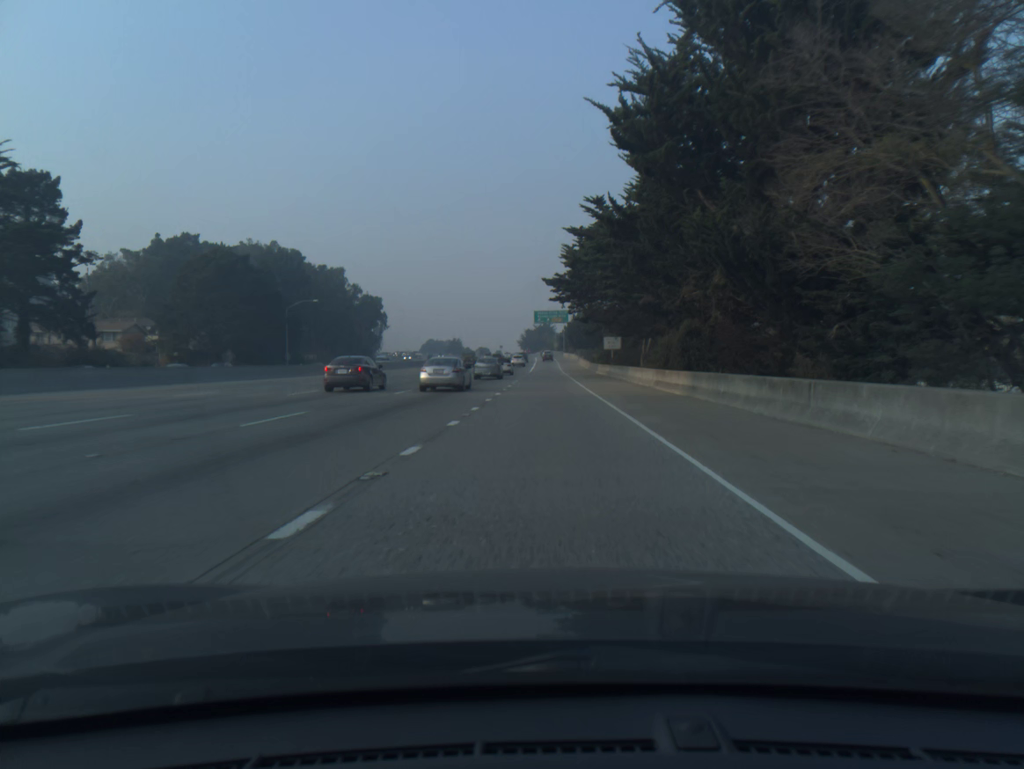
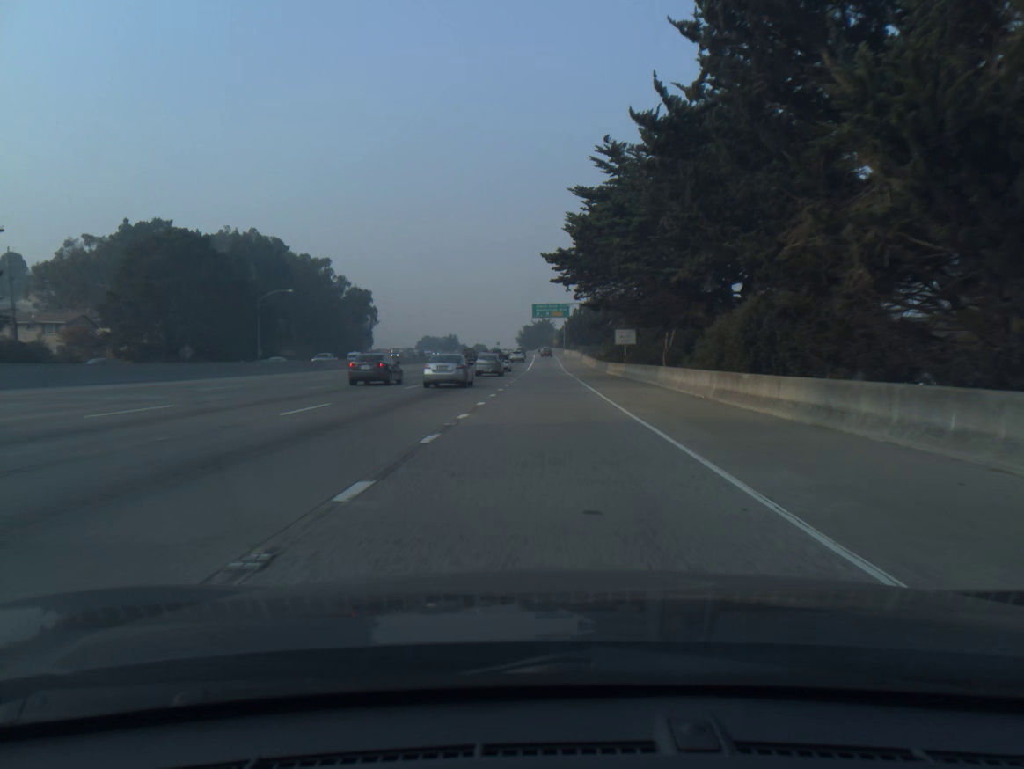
(0.0, +12.5) m; 0°
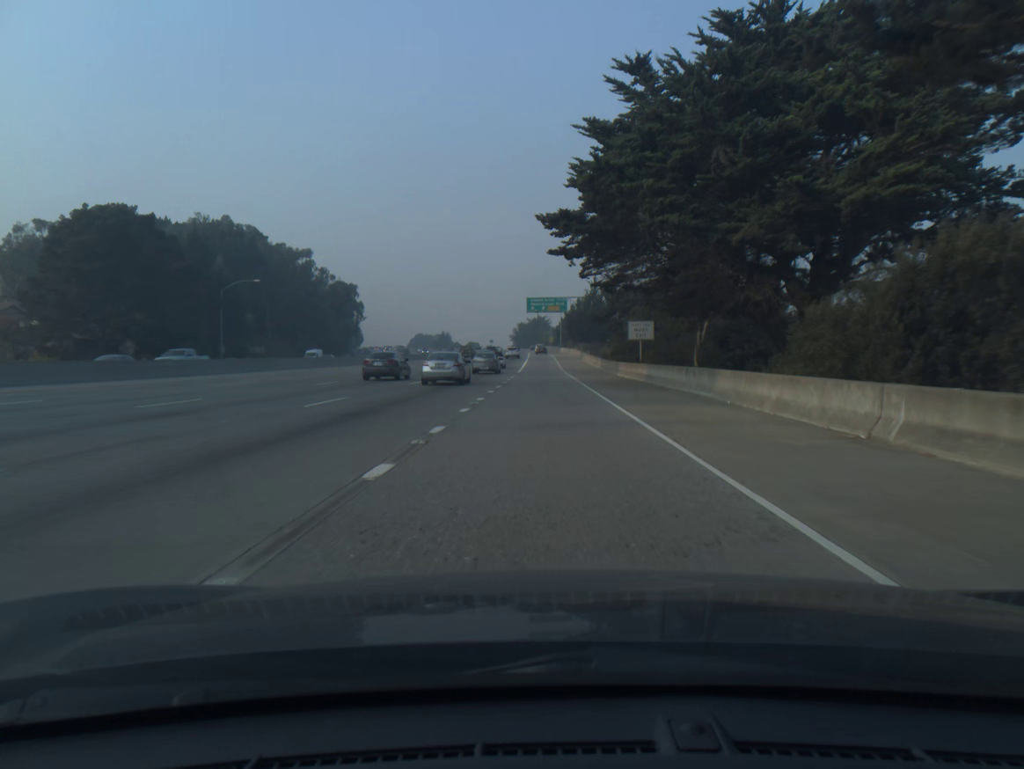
(0.0, +12.5) m; 0°
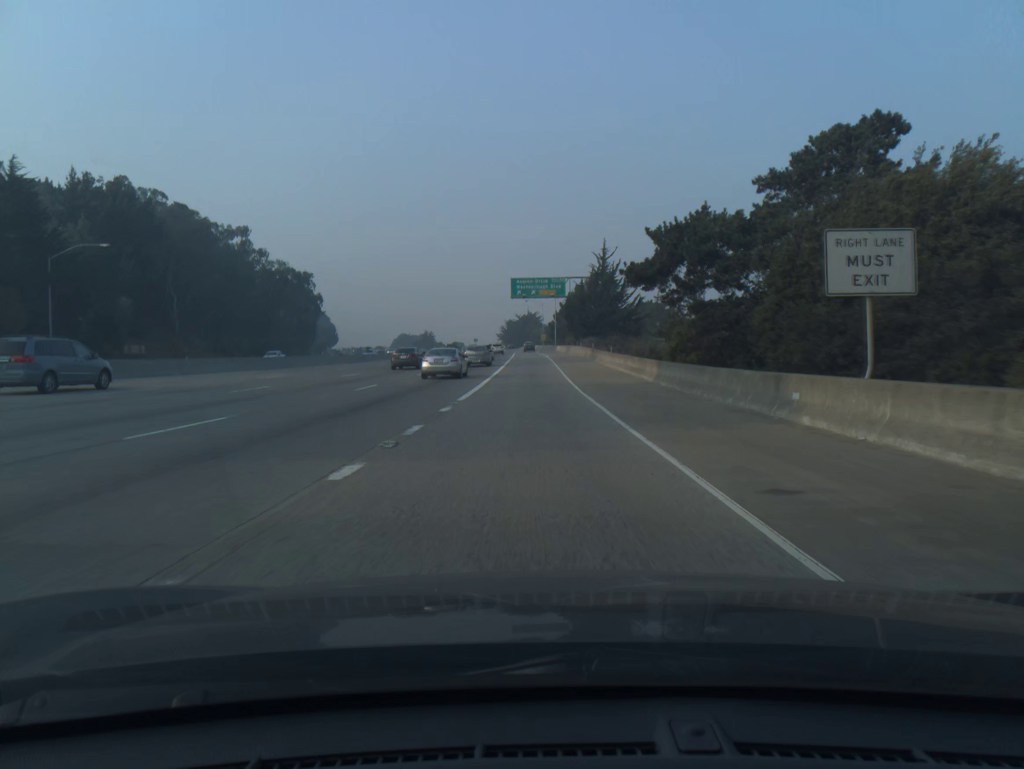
(+0.3, +36.7) m; +1°
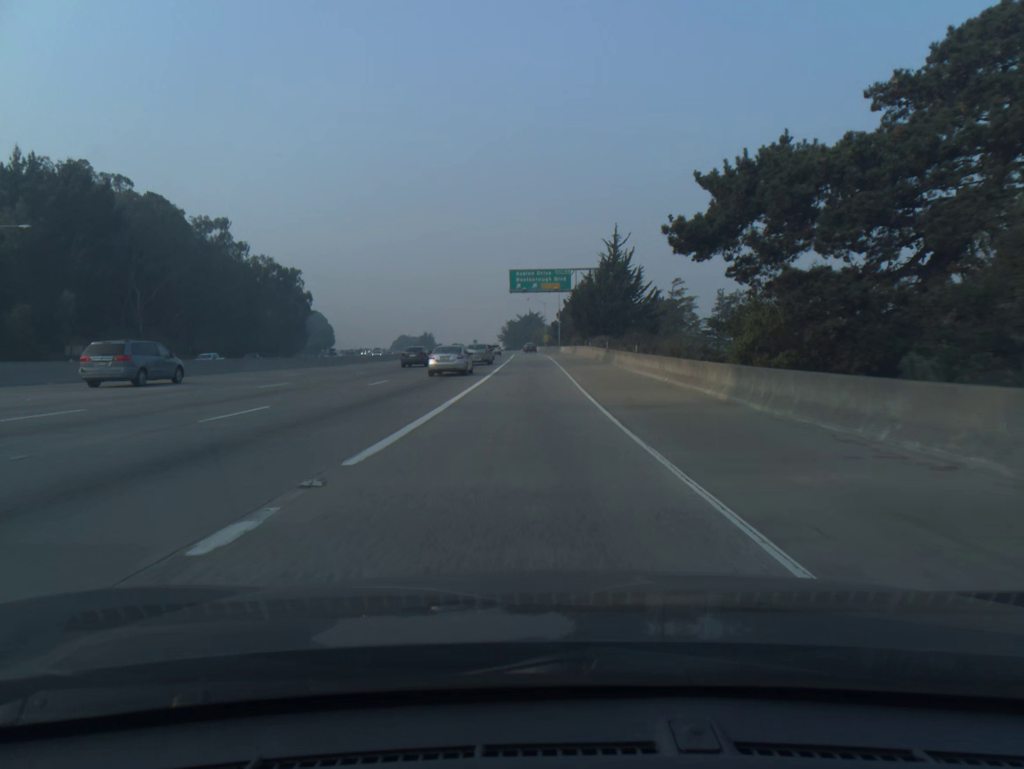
(0.0, +11.9) m; 0°
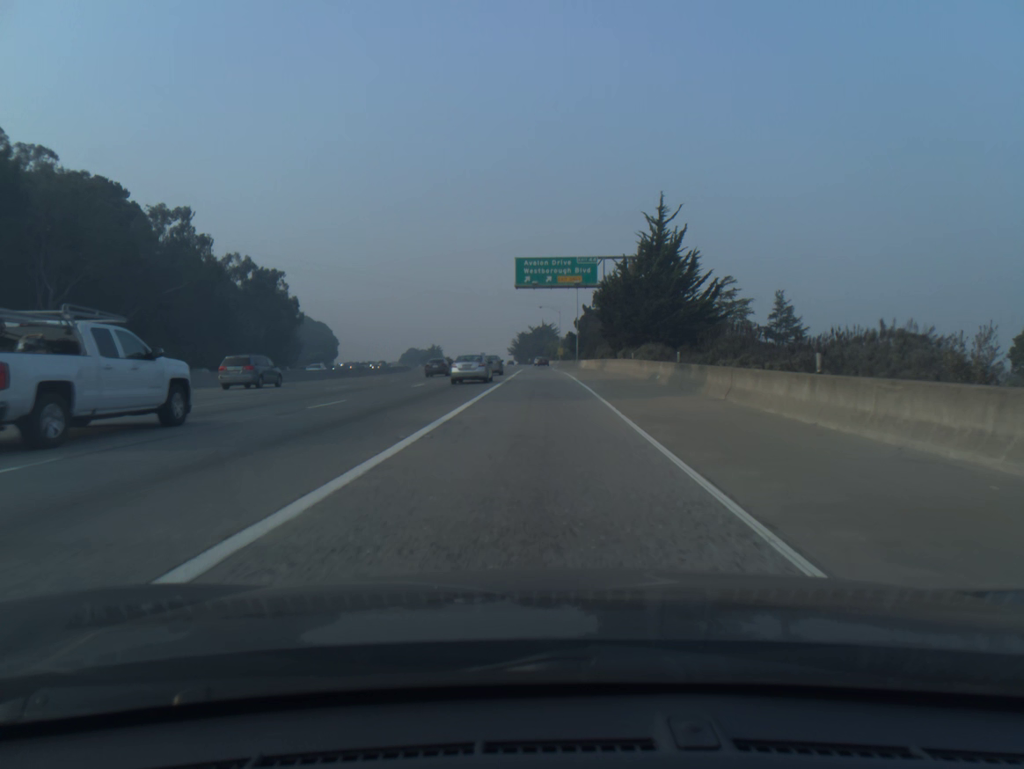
(-0.2, +23.5) m; -1°
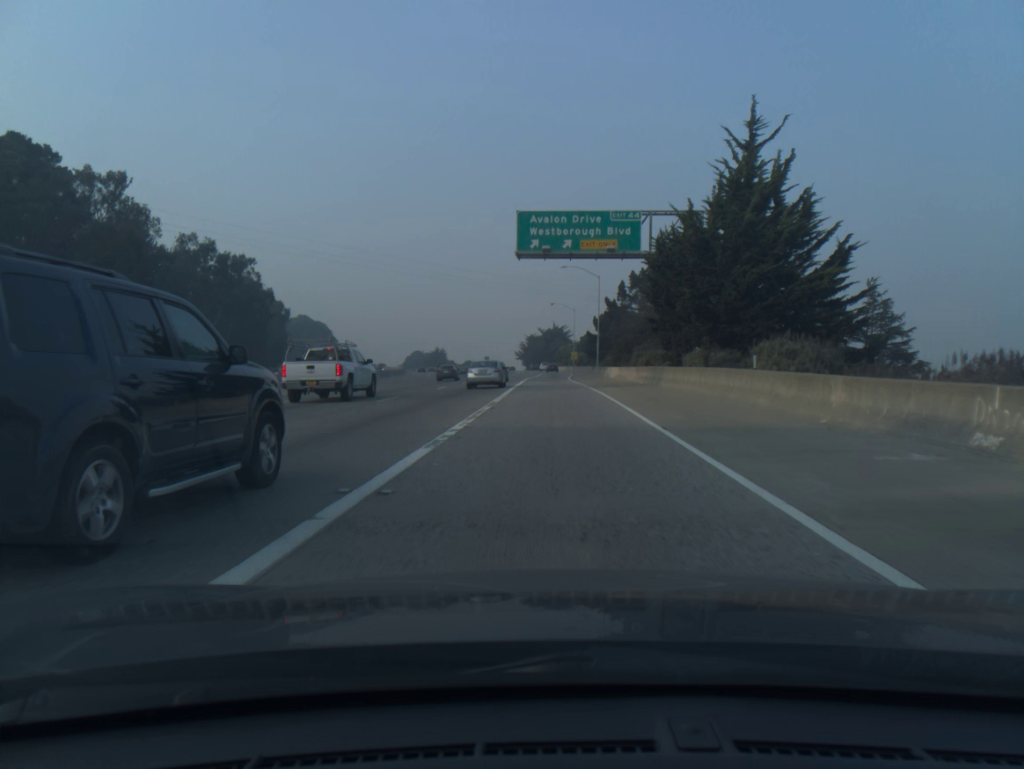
(-0.1, +23.6) m; -1°
